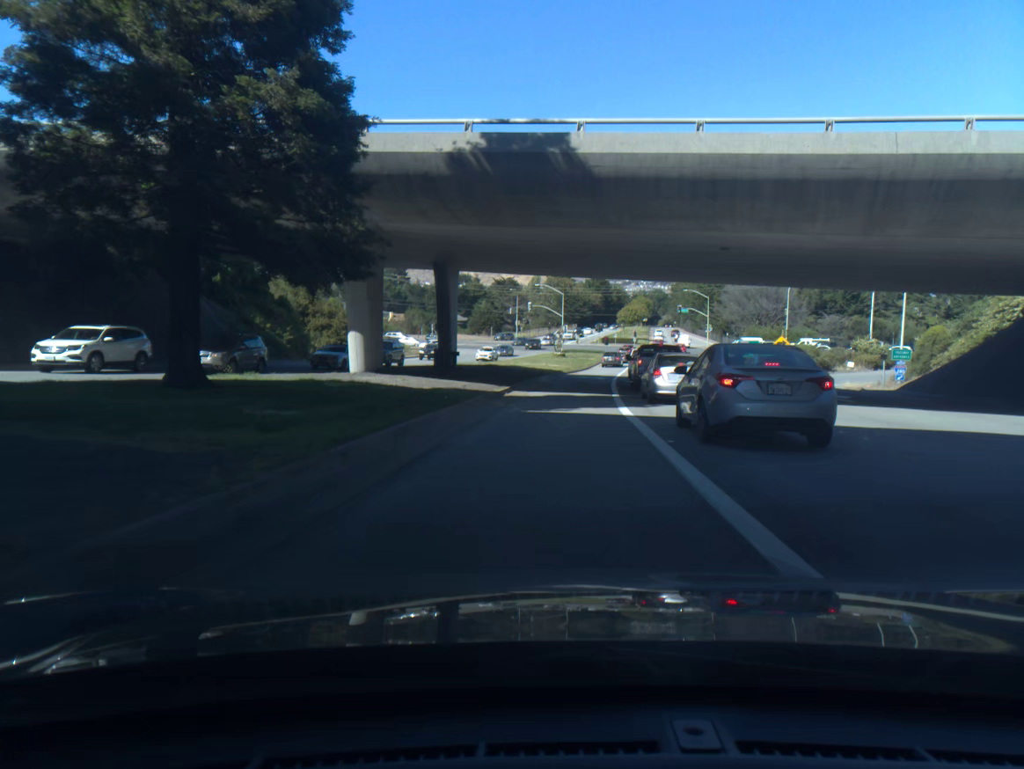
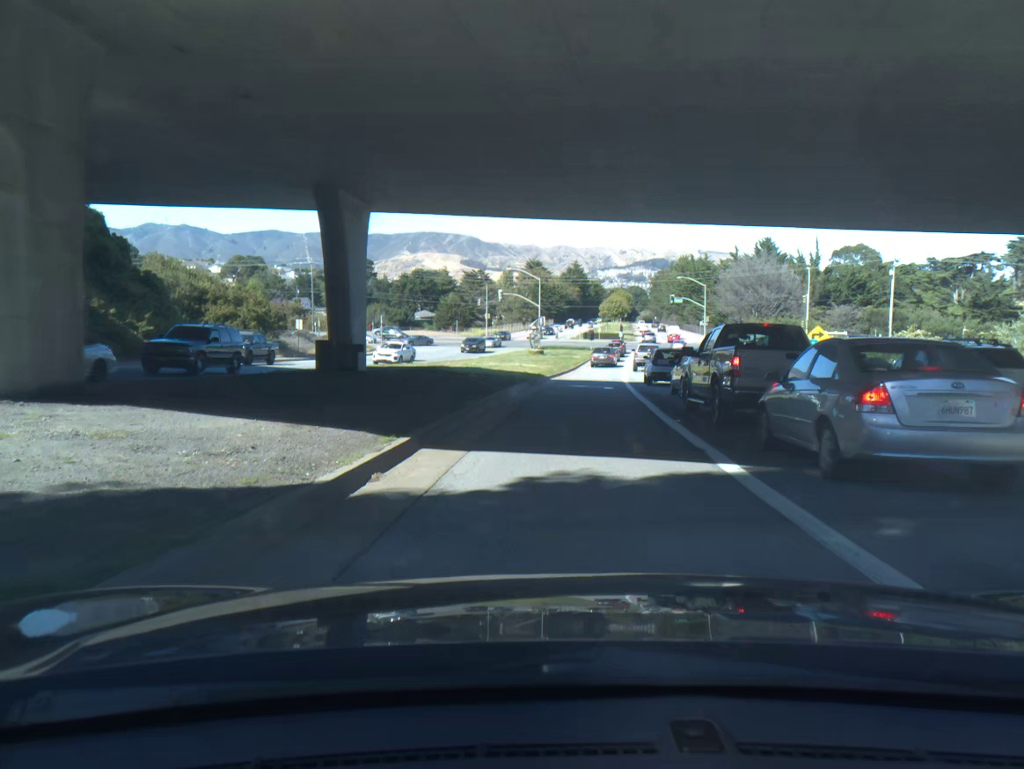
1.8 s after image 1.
(+0.2, +17.8) m; +3°
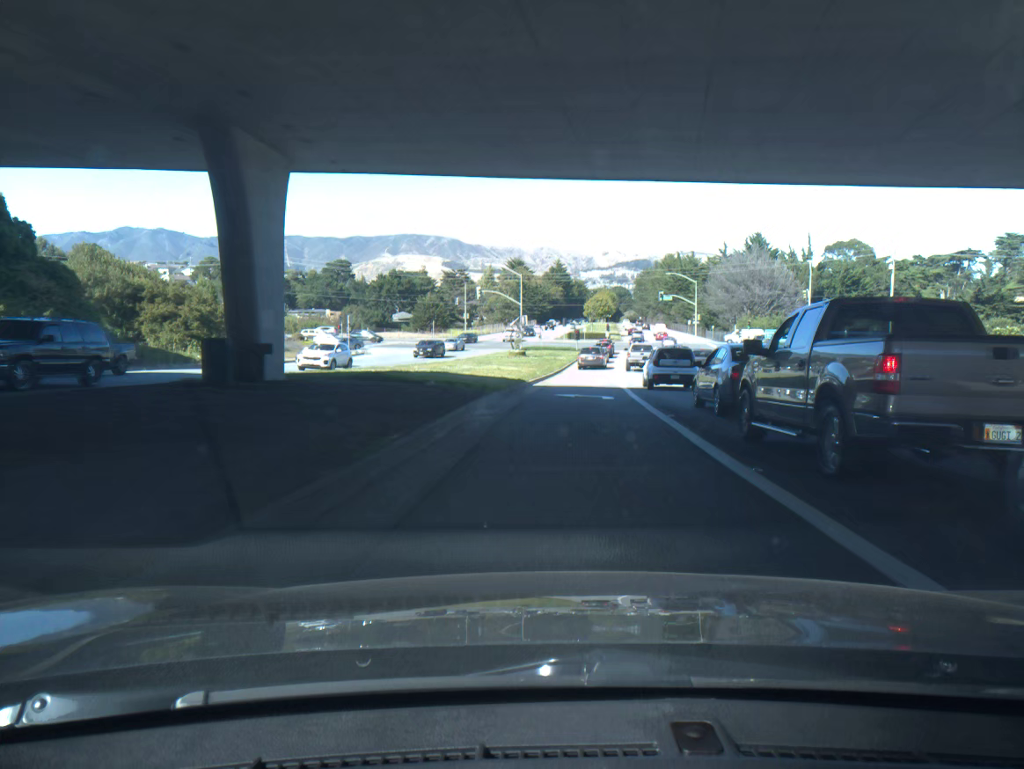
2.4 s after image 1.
(+0.1, +6.3) m; +1°
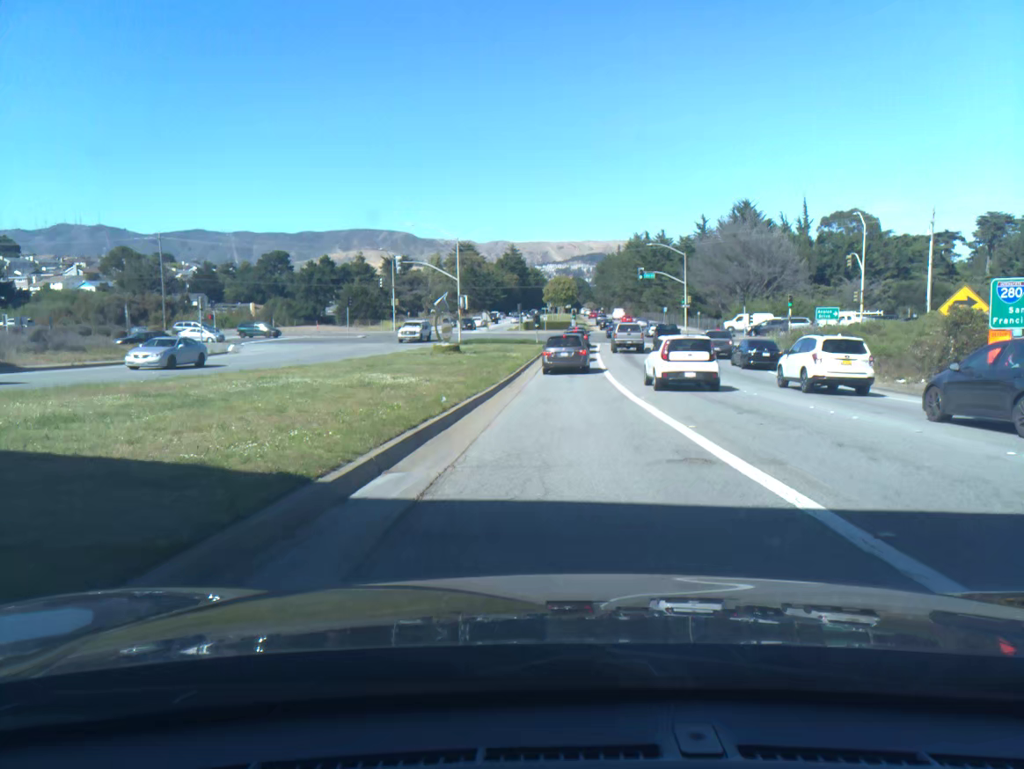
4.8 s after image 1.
(+0.7, +24.7) m; +3°
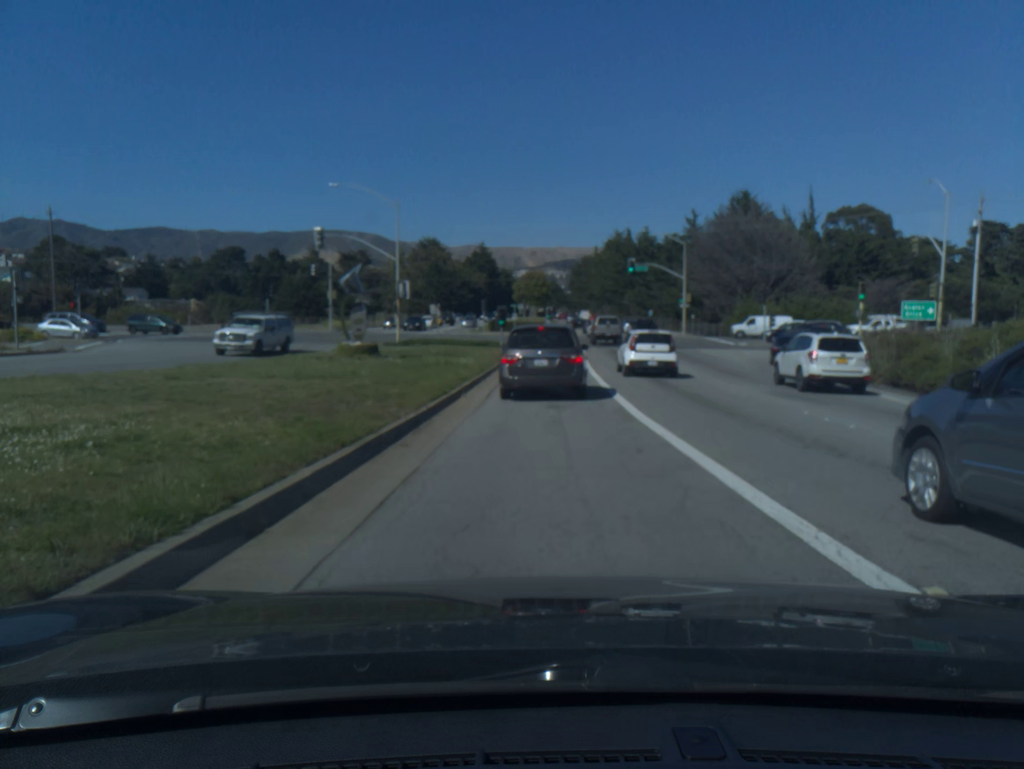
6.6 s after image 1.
(+0.3, +15.5) m; +2°
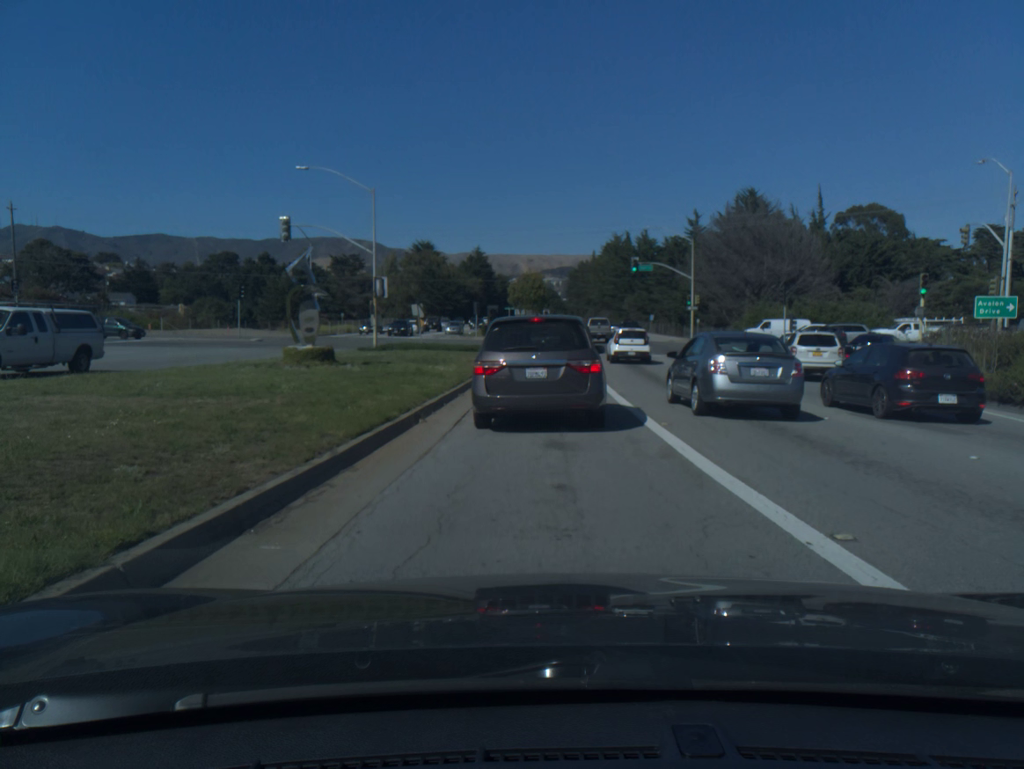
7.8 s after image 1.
(0.0, +6.3) m; 0°
